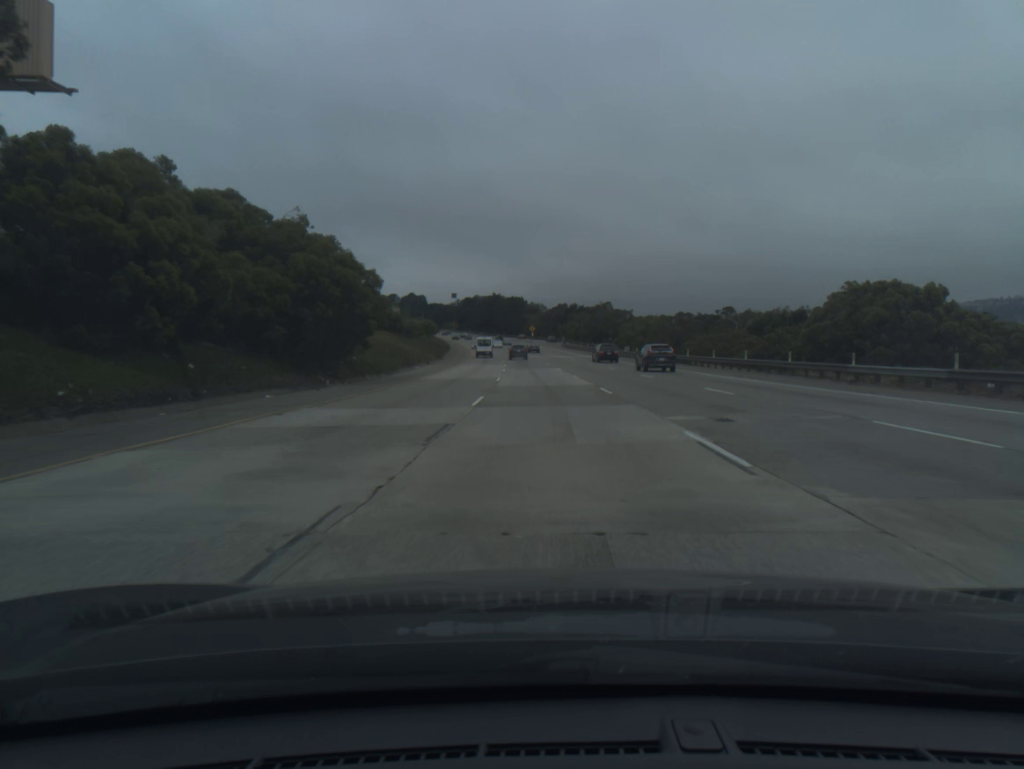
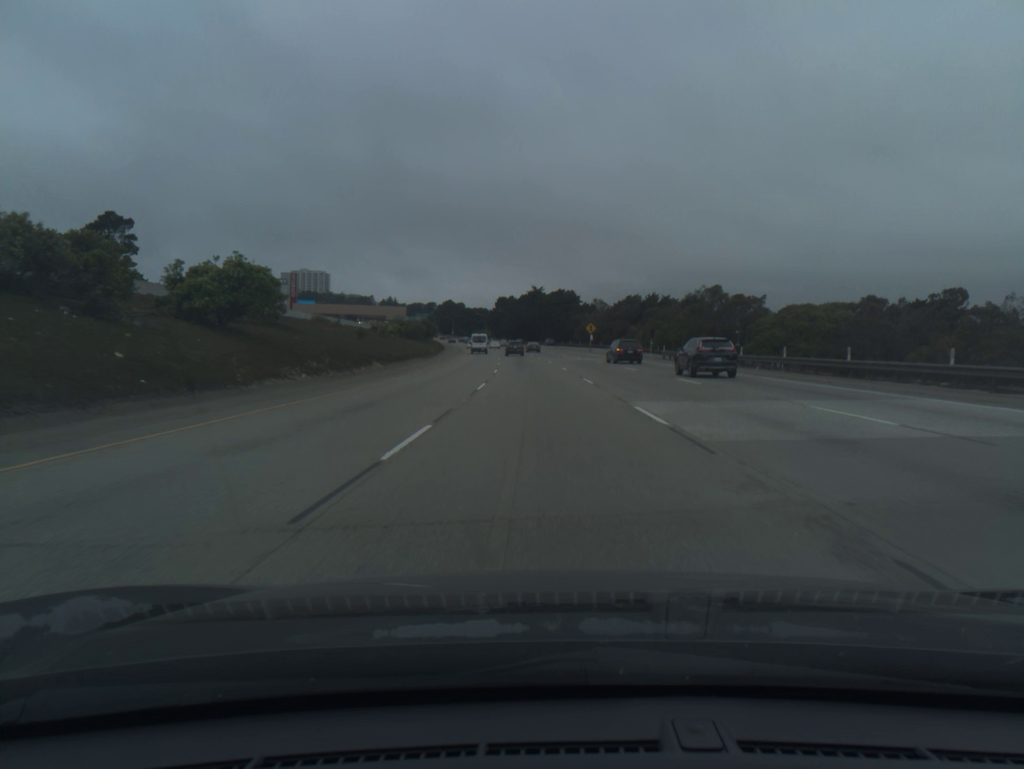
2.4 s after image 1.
(-2.7, +83.1) m; -4°
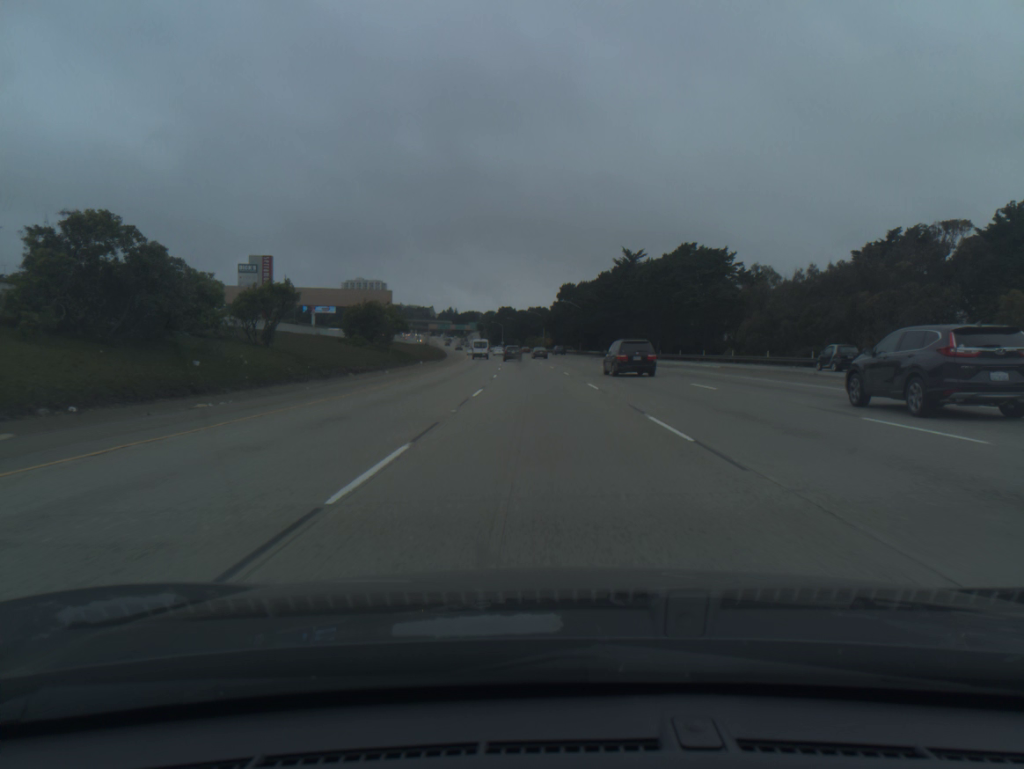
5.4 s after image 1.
(-4.8, +104.1) m; -5°
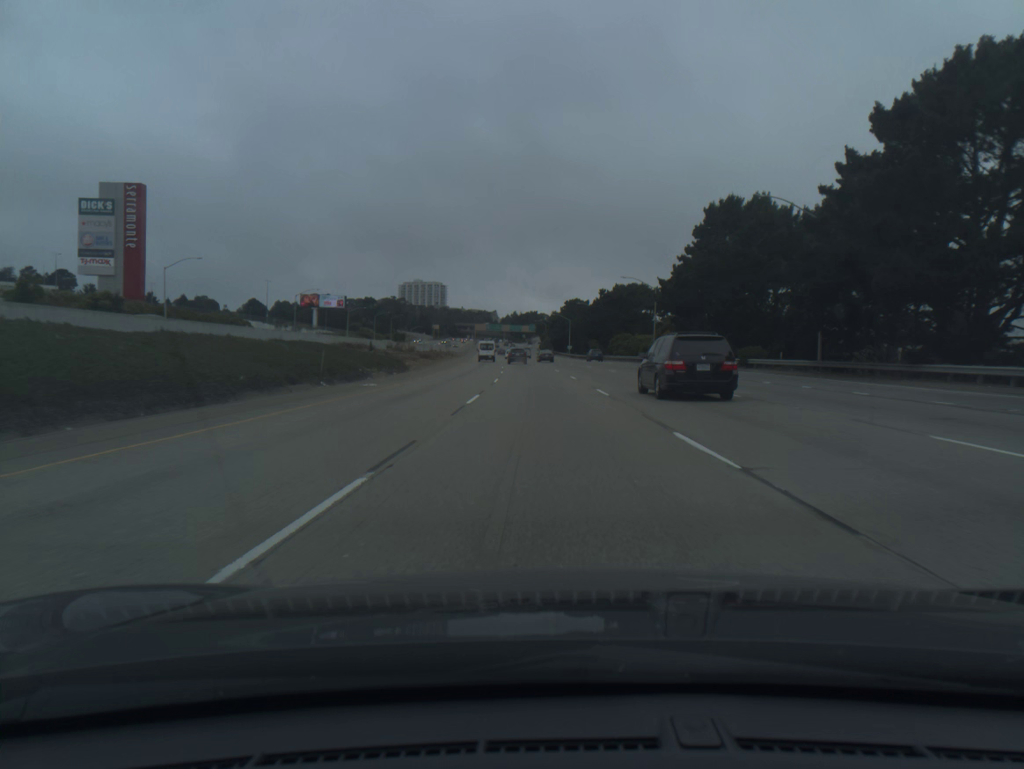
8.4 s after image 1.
(-4.7, +104.4) m; -5°
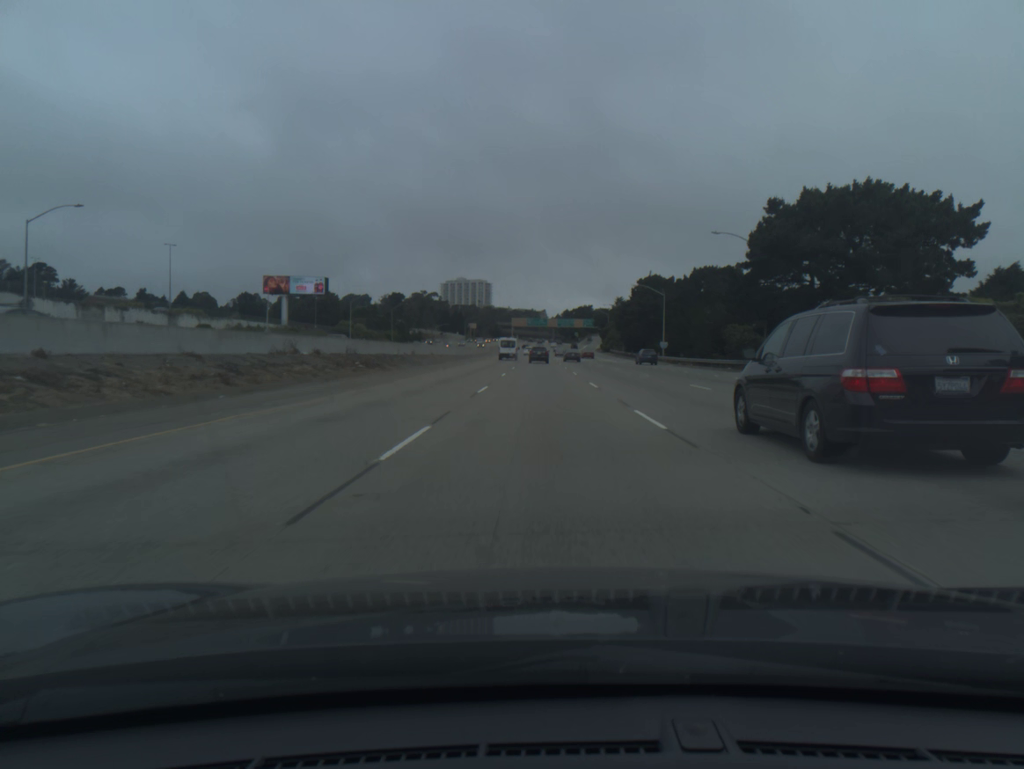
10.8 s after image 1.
(-2.7, +83.8) m; -4°
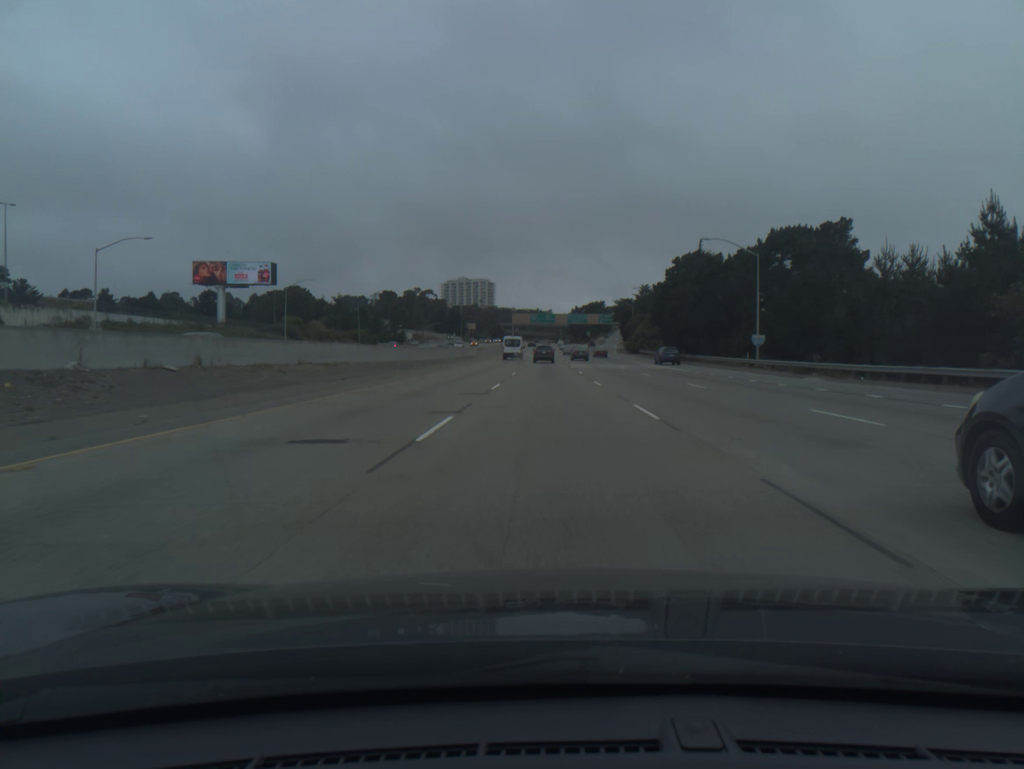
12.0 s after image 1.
(-0.3, +41.7) m; -1°
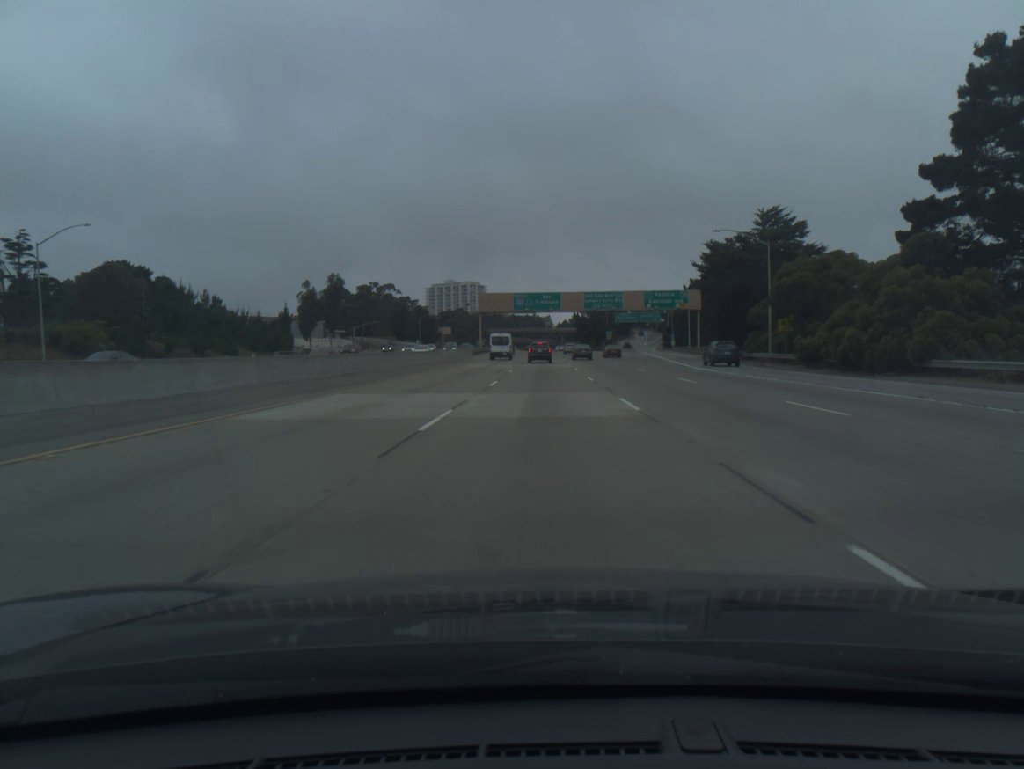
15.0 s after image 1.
(+0.5, +101.2) m; 0°
